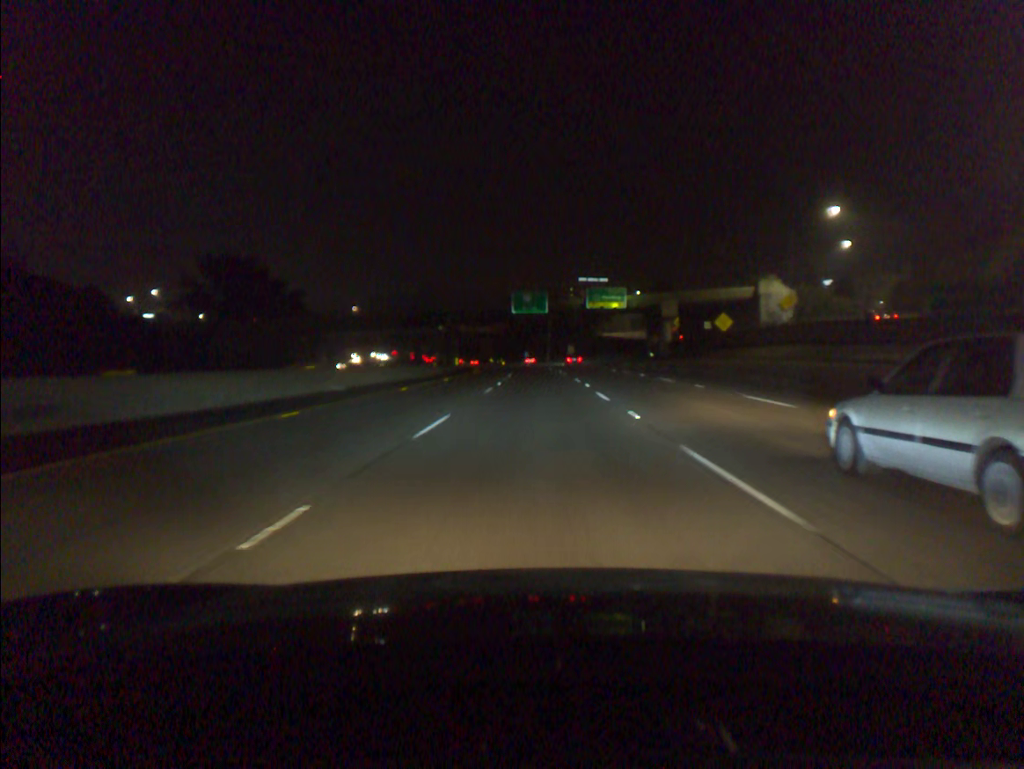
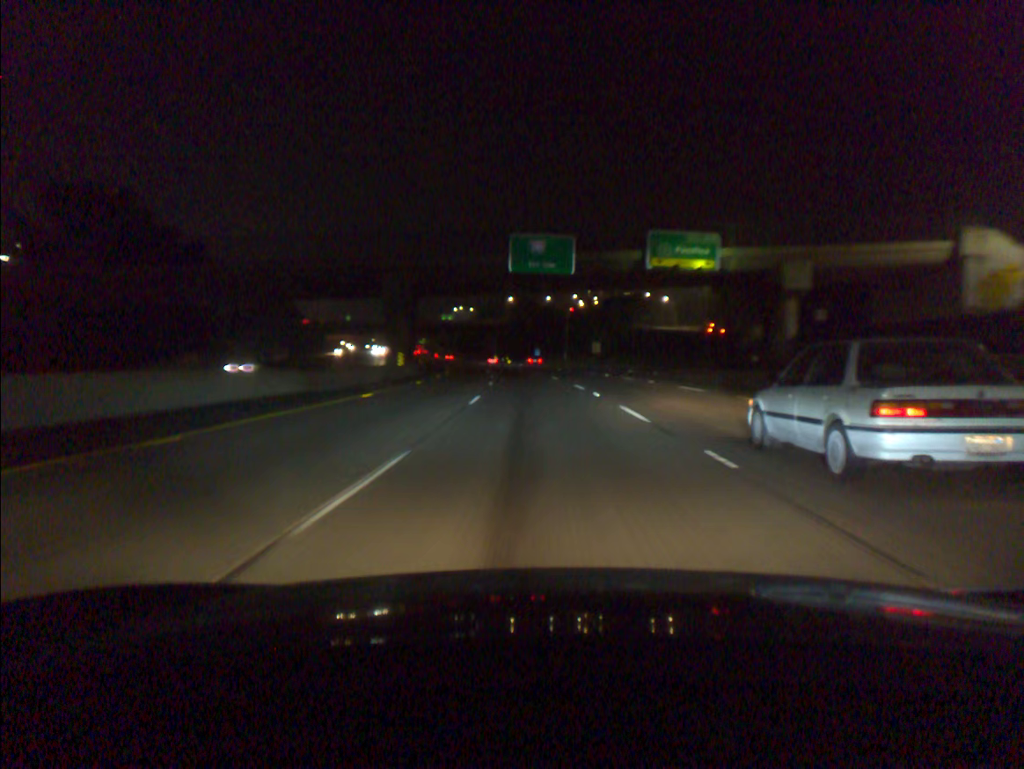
(-0.4, +50.0) m; -1°
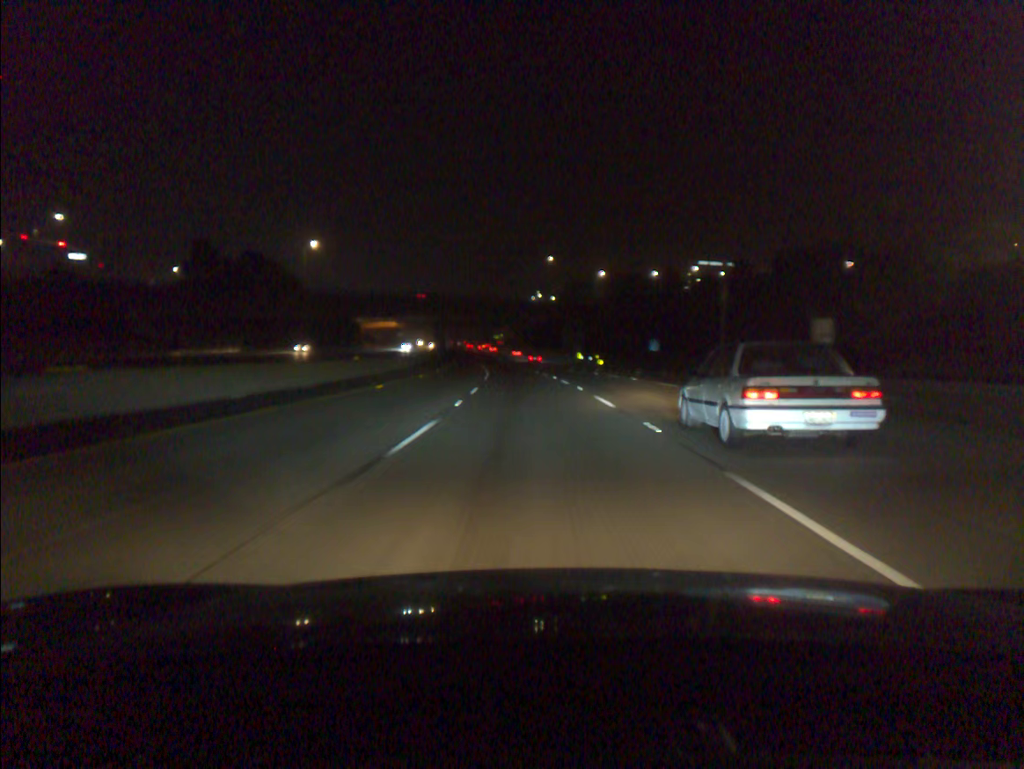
(-4.1, +83.7) m; -6°
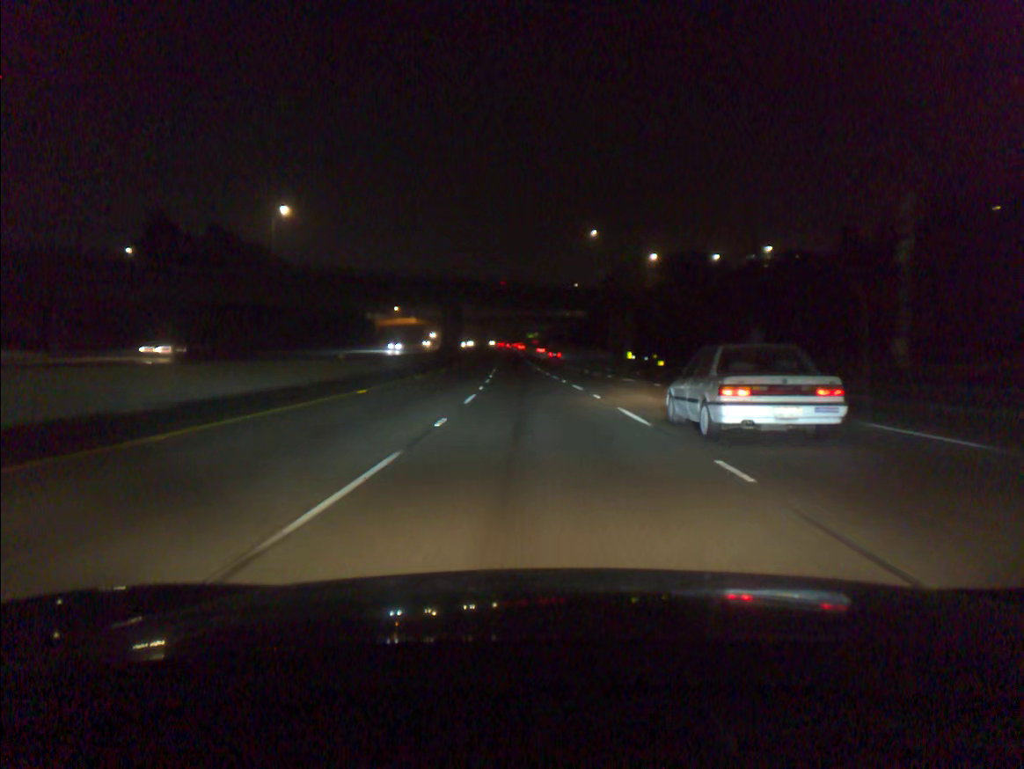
(-0.8, +33.6) m; -3°
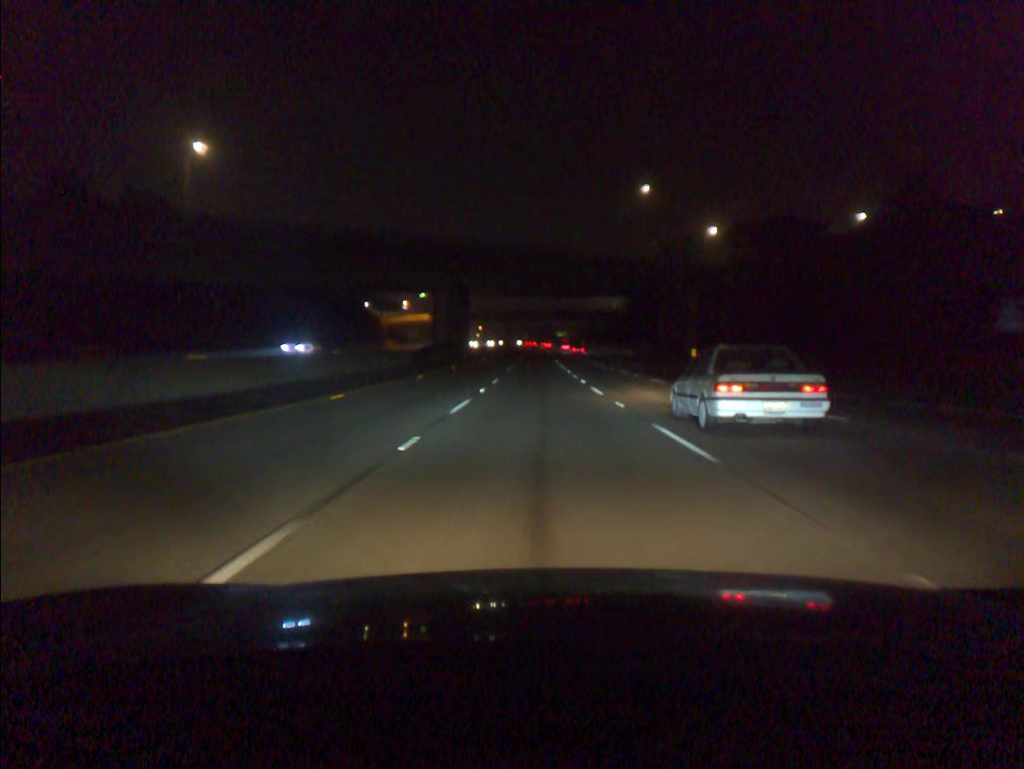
(-0.7, +33.6) m; -2°
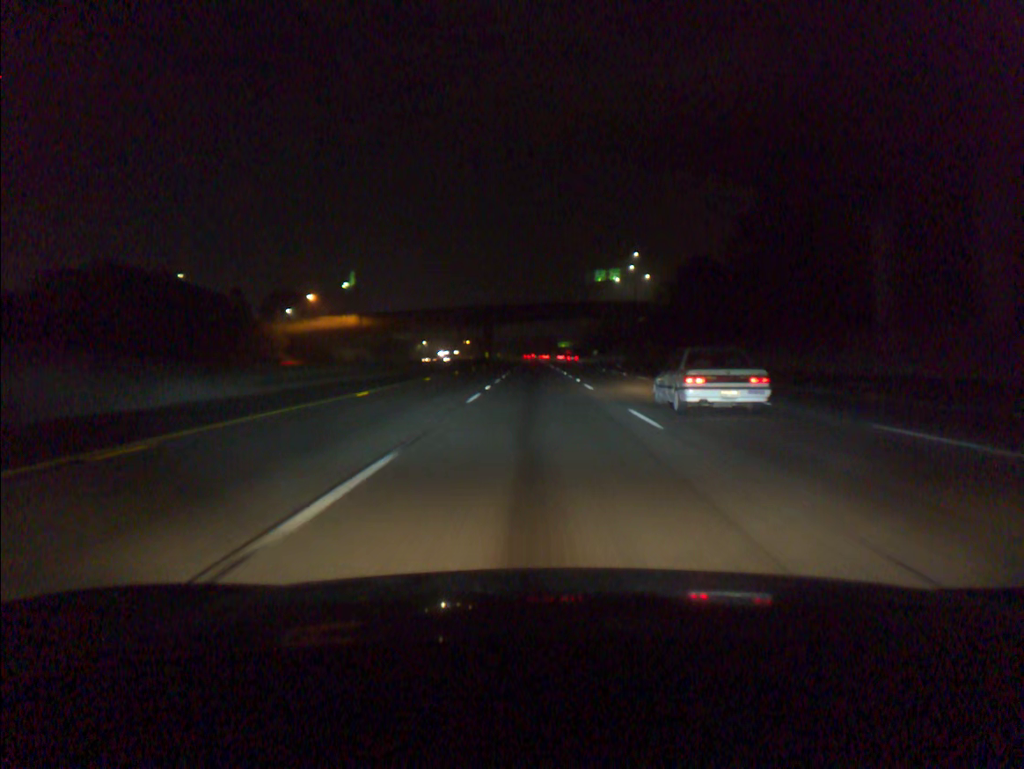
(-0.3, +83.7) m; 0°
